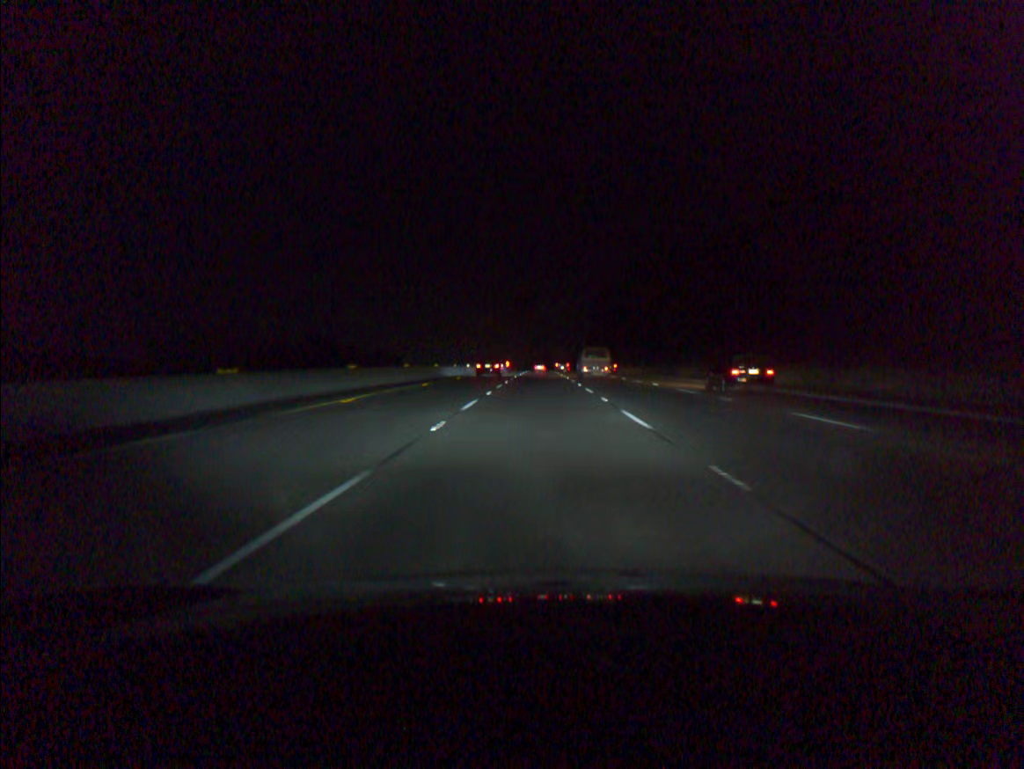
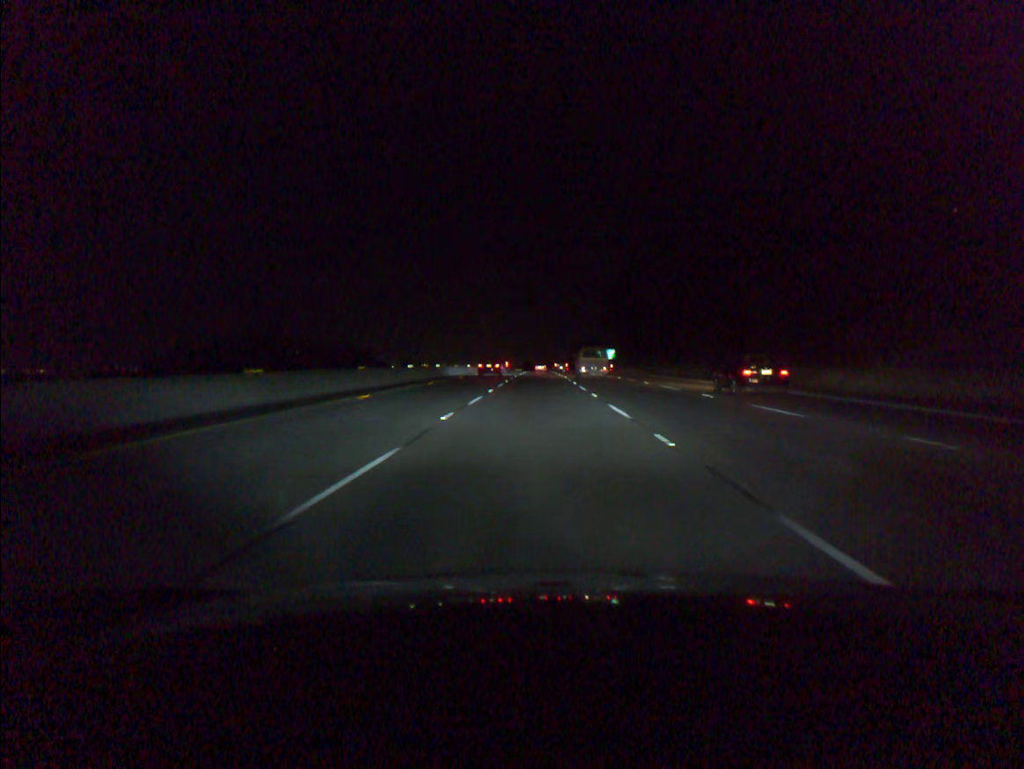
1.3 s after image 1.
(0.0, +41.4) m; 0°
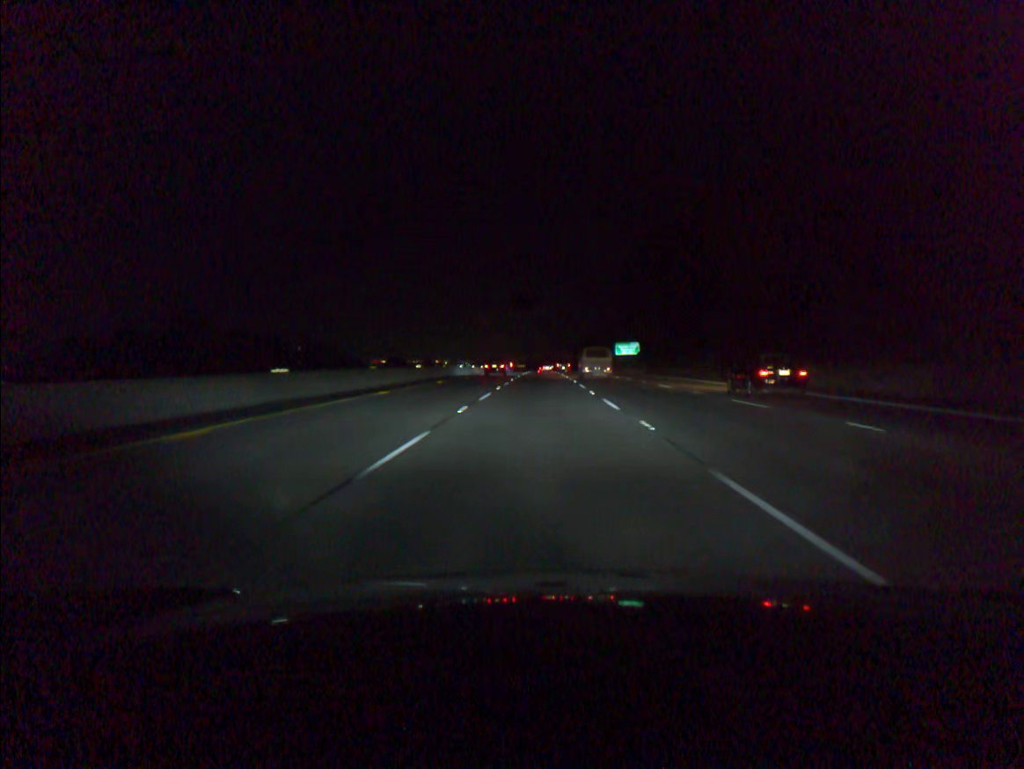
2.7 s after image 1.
(-0.1, +41.5) m; 0°
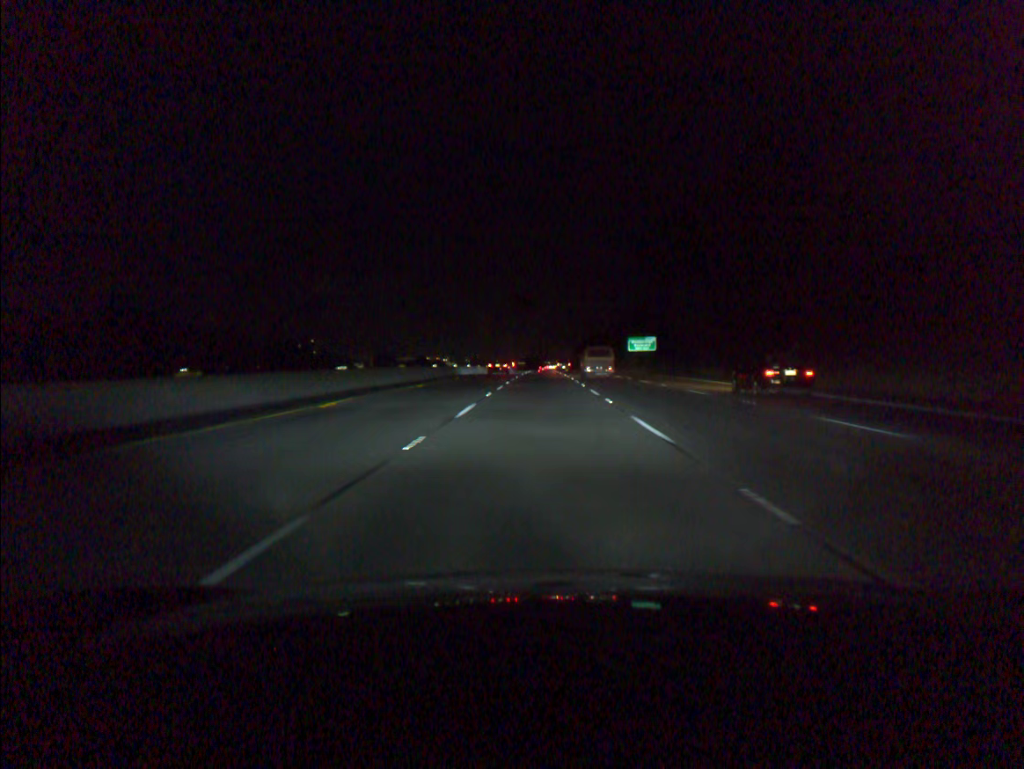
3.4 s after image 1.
(0.0, +21.5) m; 0°
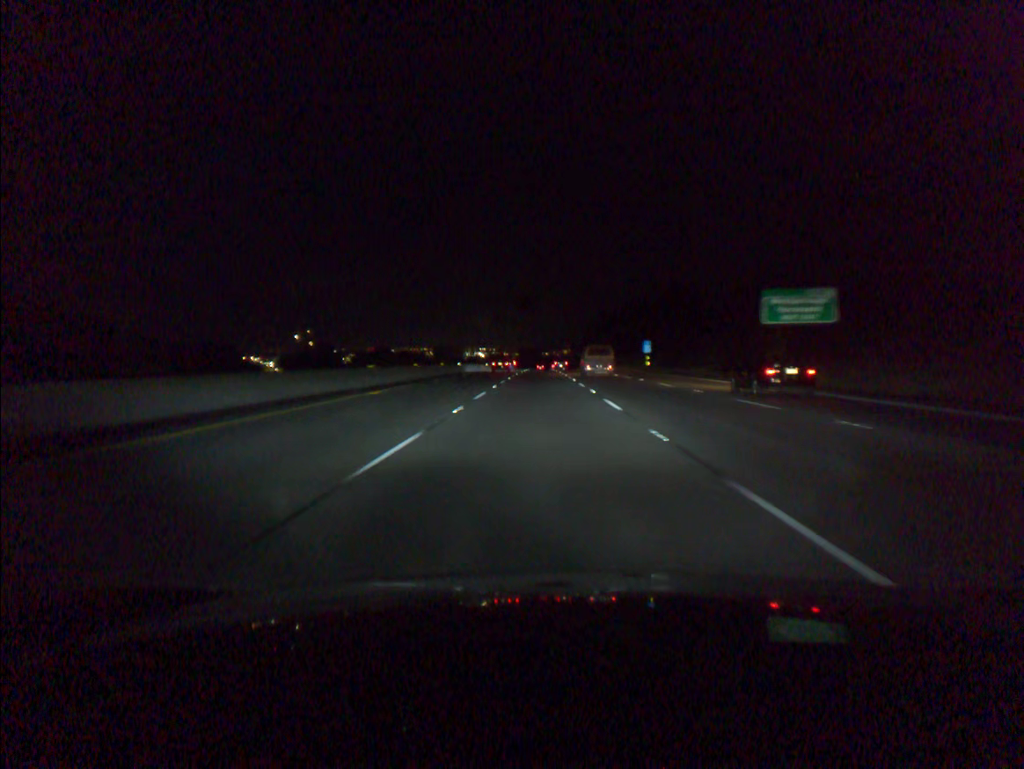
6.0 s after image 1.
(+0.2, +81.5) m; 0°
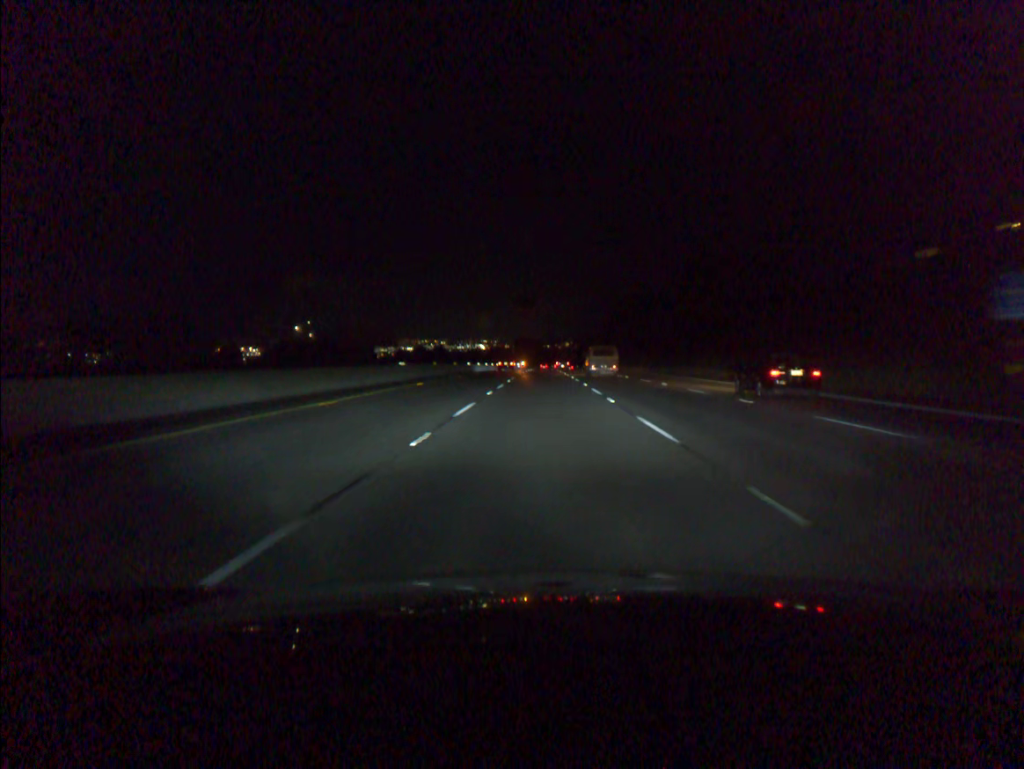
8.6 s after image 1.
(-0.2, +79.7) m; 0°
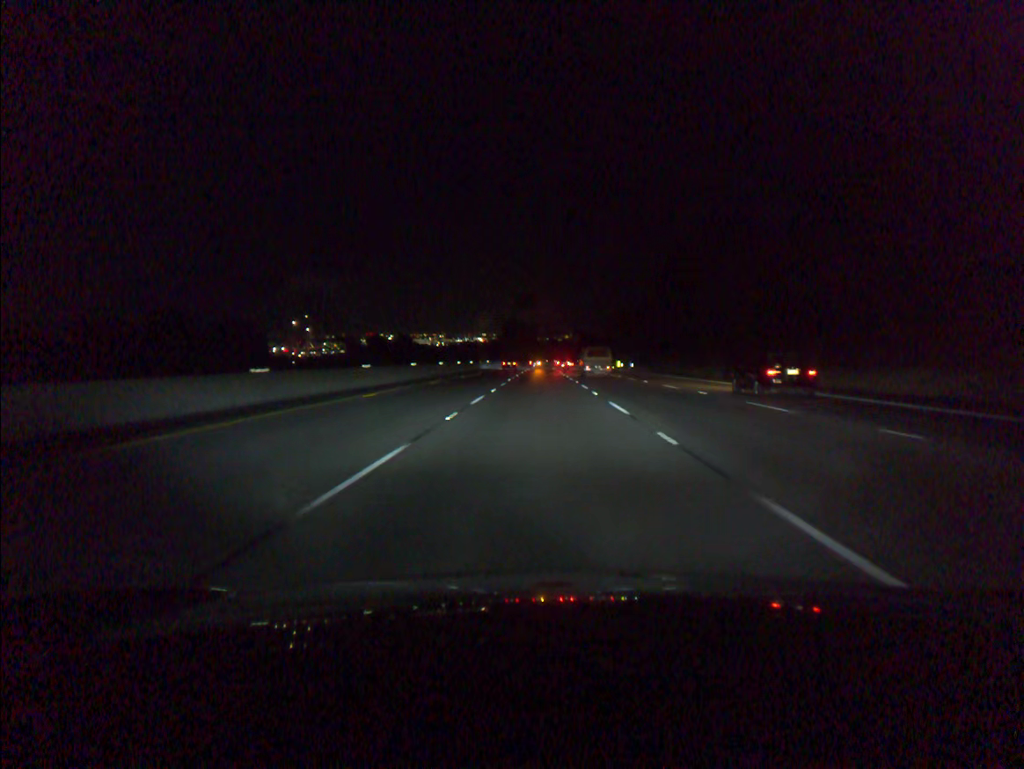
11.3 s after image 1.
(+0.3, +82.7) m; 0°
